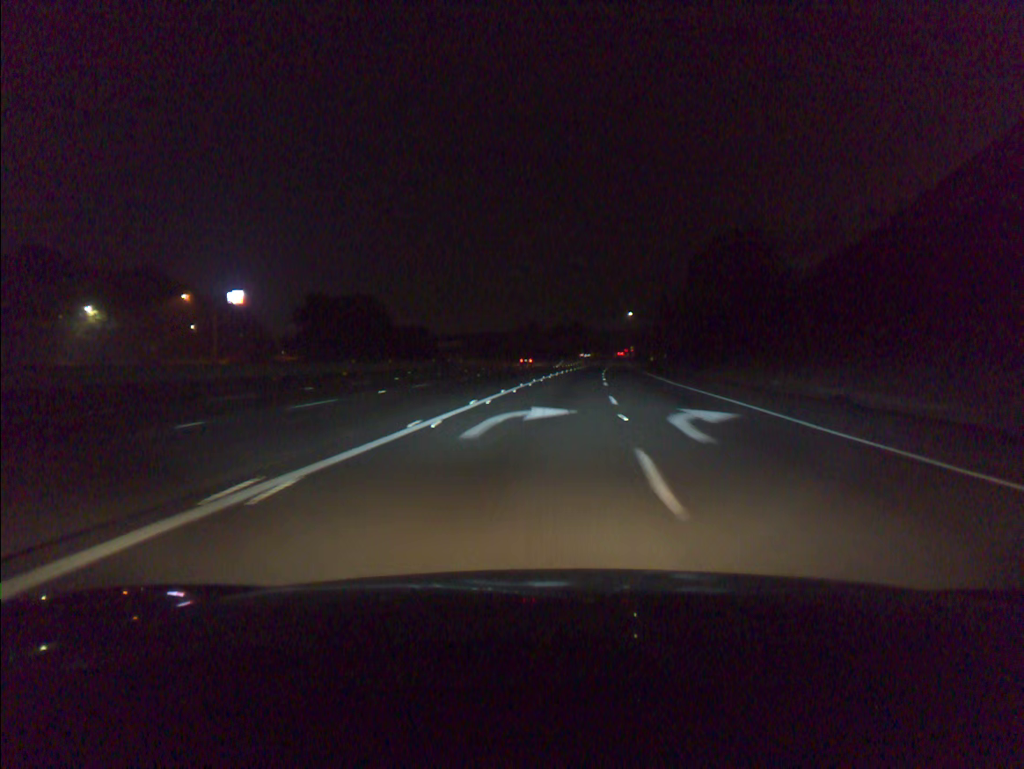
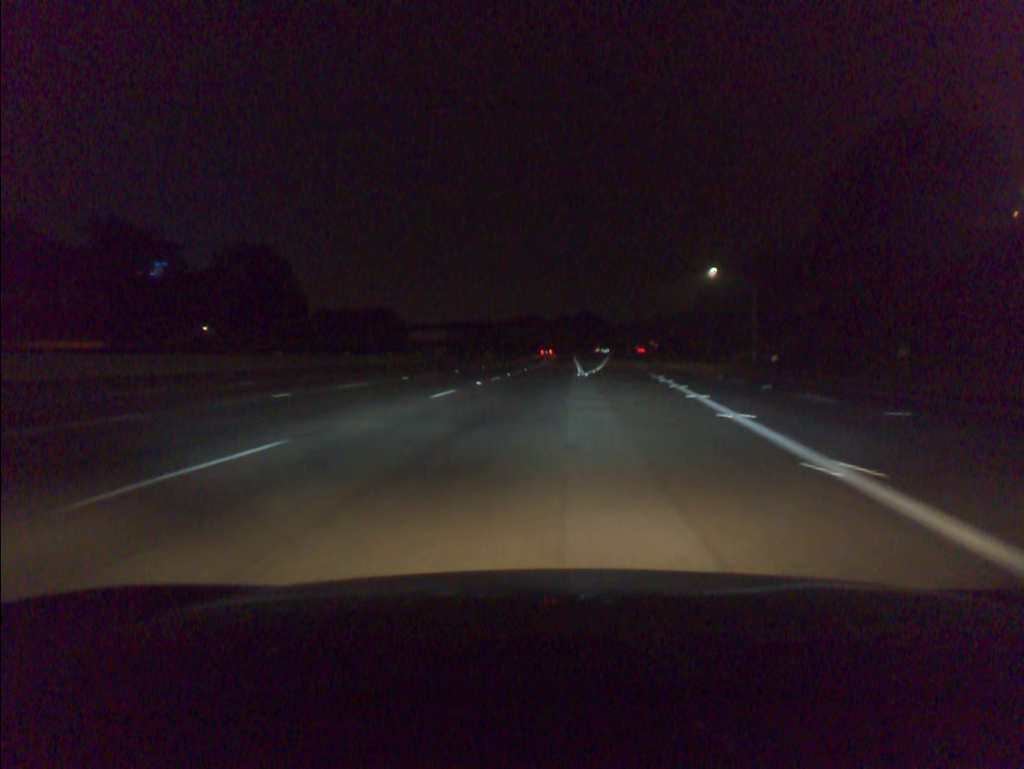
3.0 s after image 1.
(-0.3, +71.9) m; 0°
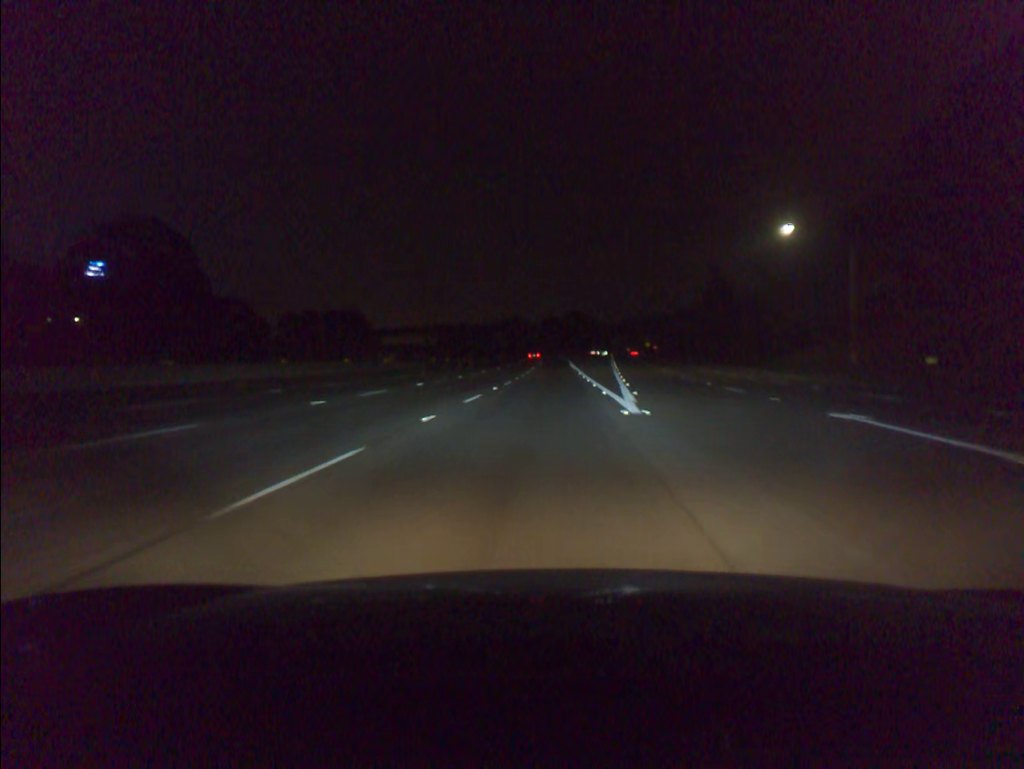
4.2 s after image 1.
(+0.1, +28.8) m; +1°
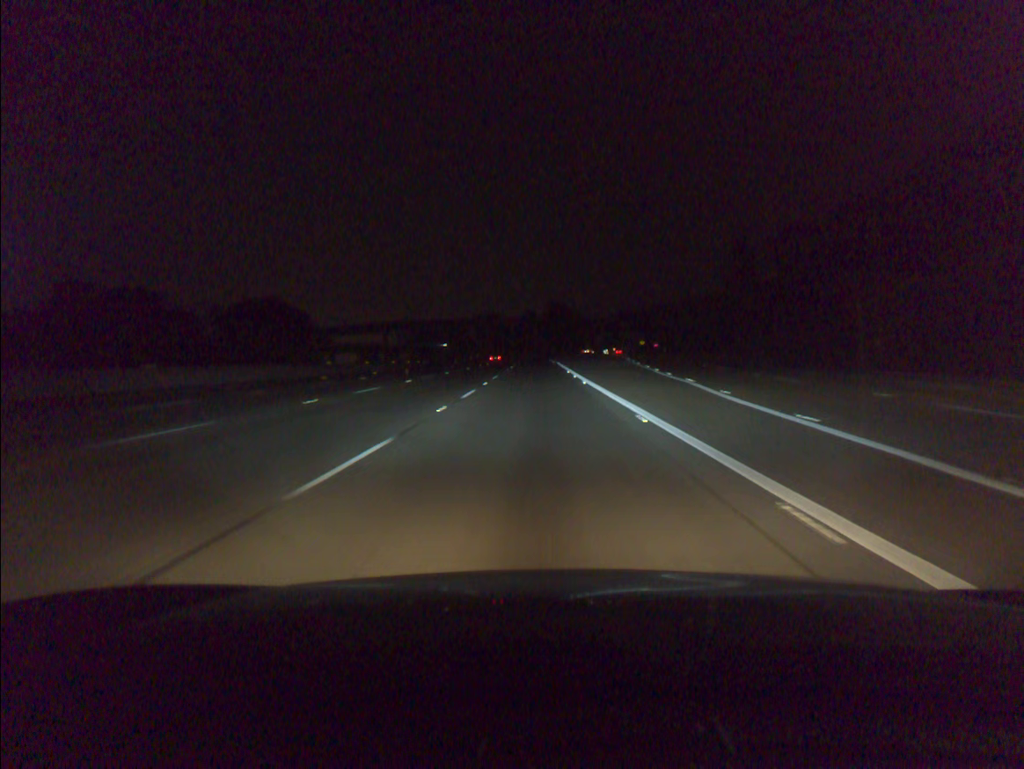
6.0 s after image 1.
(+0.7, +43.3) m; +2°
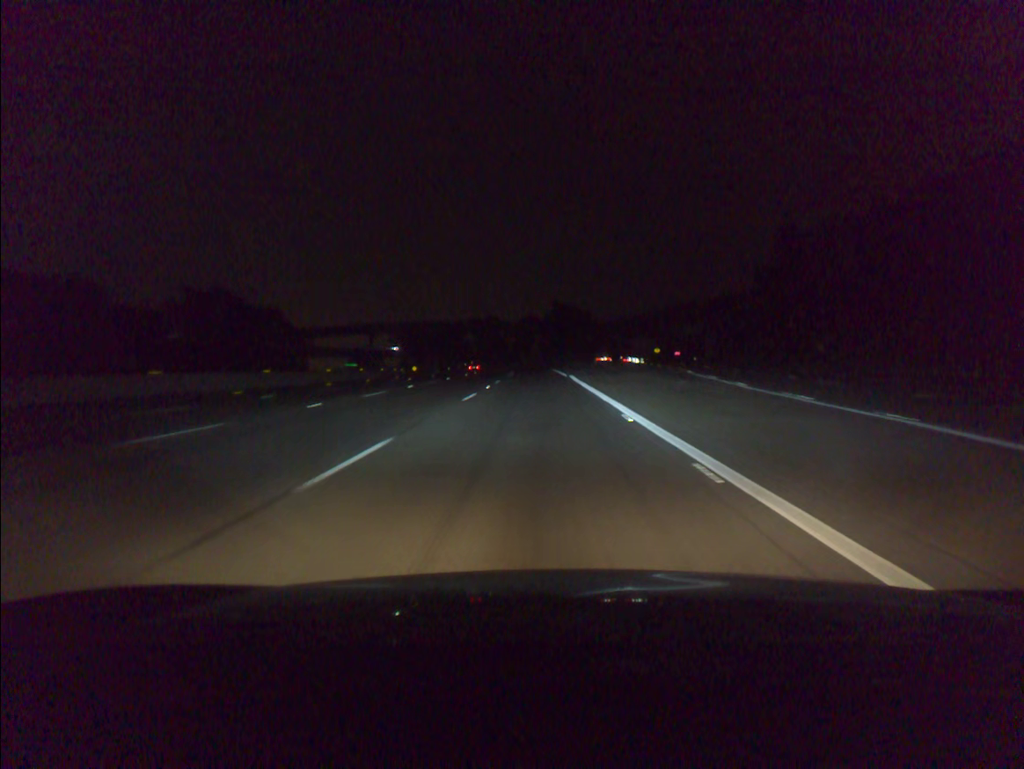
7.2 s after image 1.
(0.0, +28.8) m; 0°
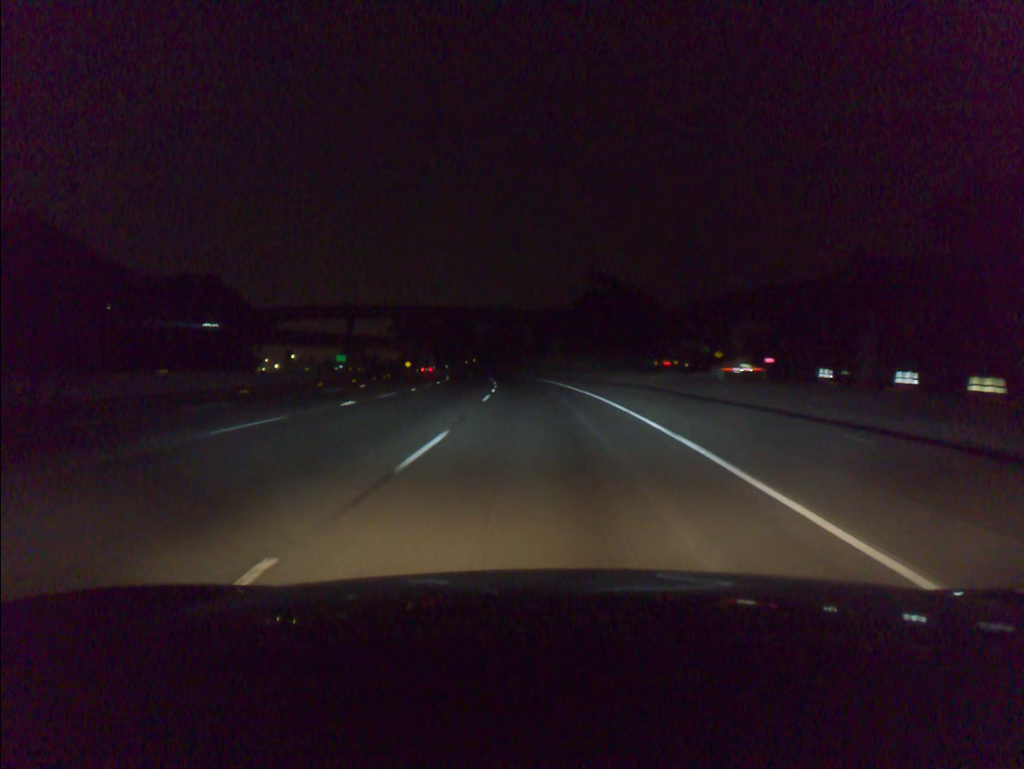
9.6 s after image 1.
(-0.5, +56.9) m; -1°
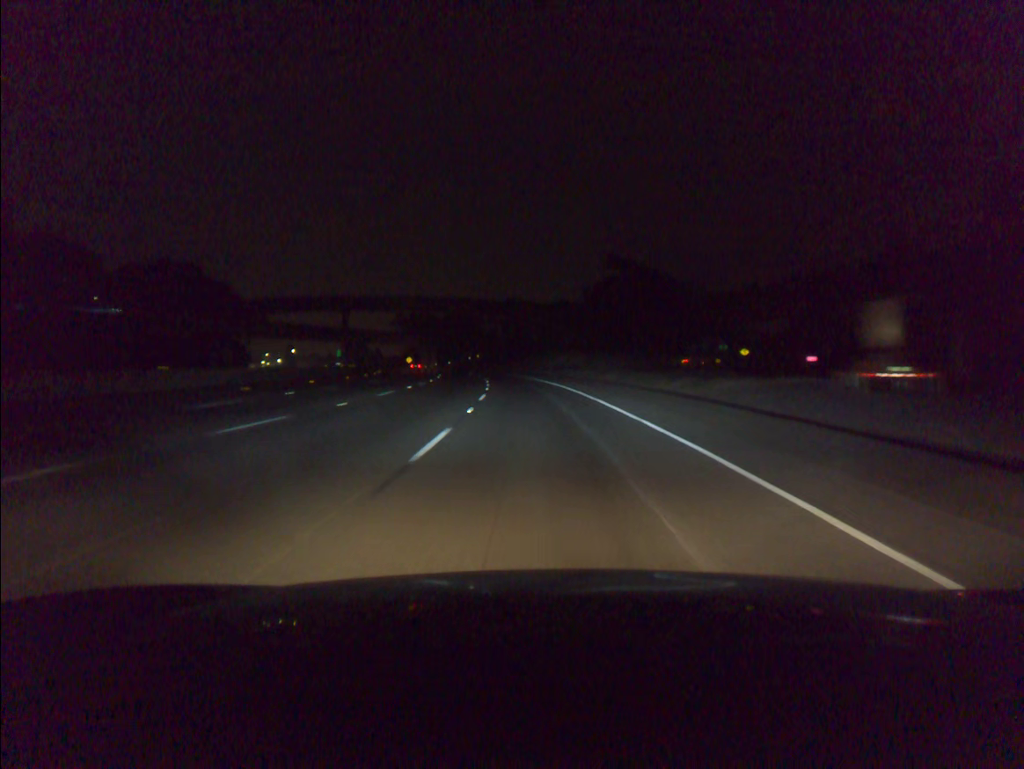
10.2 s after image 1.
(-0.1, +14.2) m; -1°
